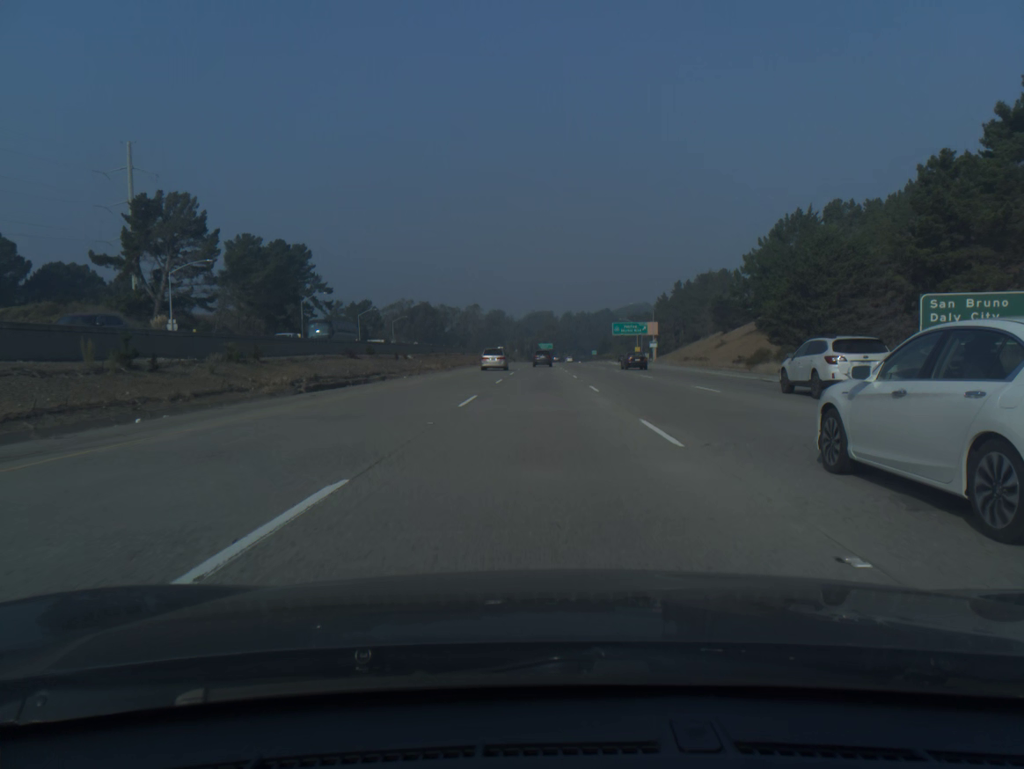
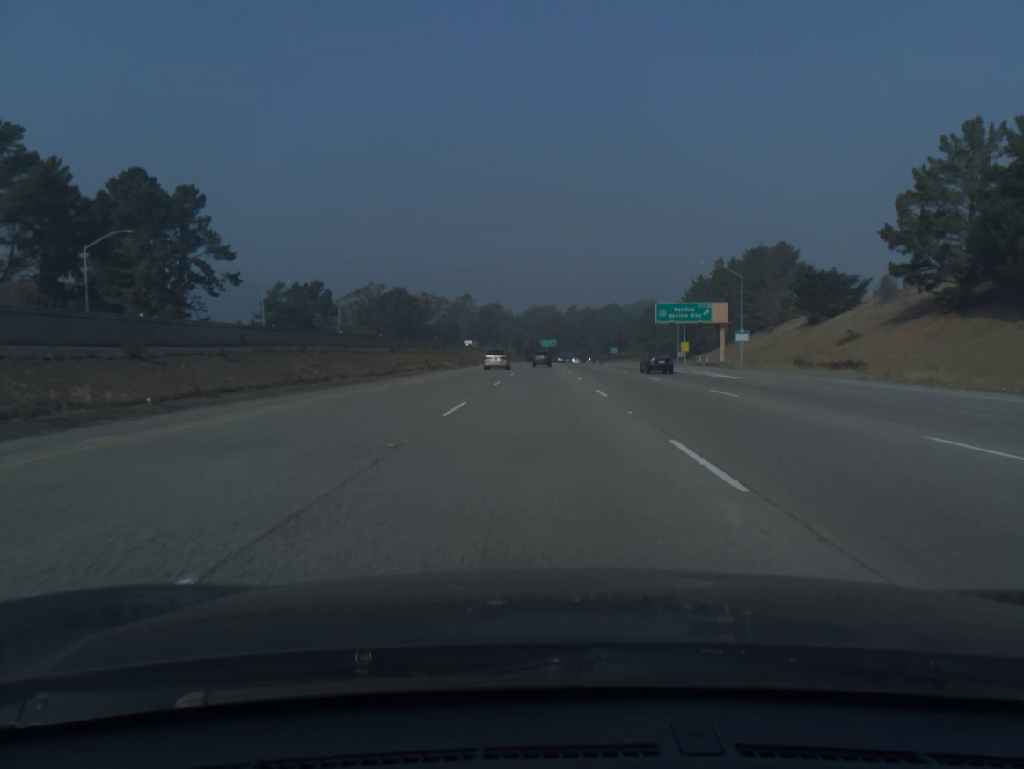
(0.0, +61.7) m; 0°
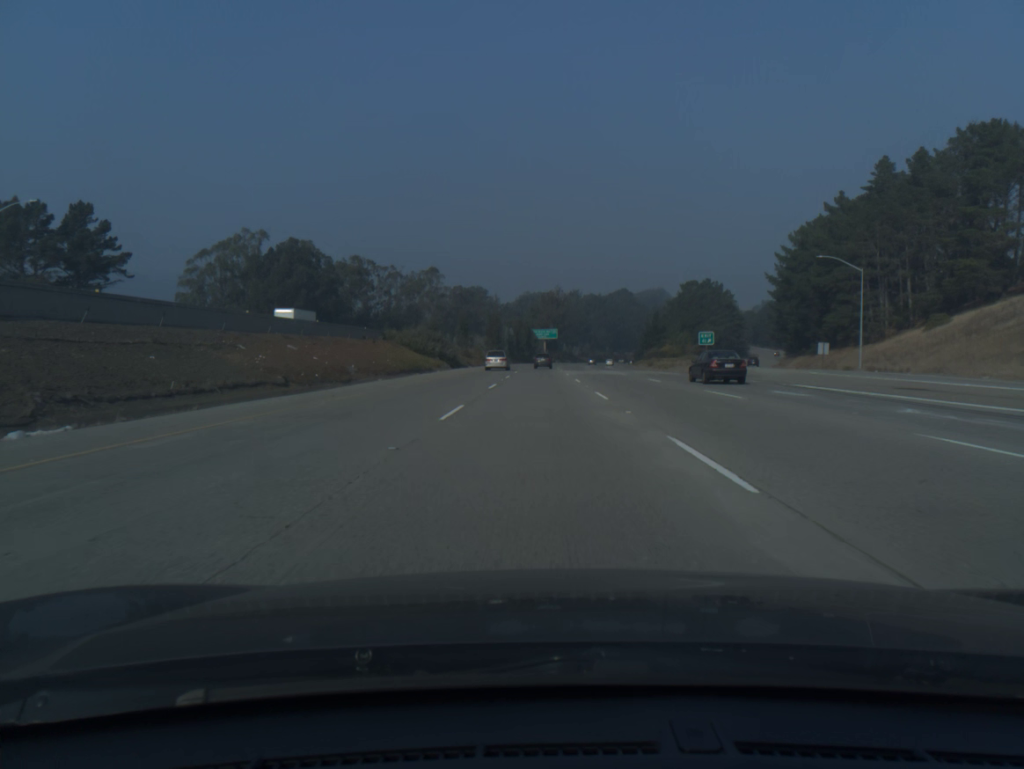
(+0.2, +102.6) m; 0°
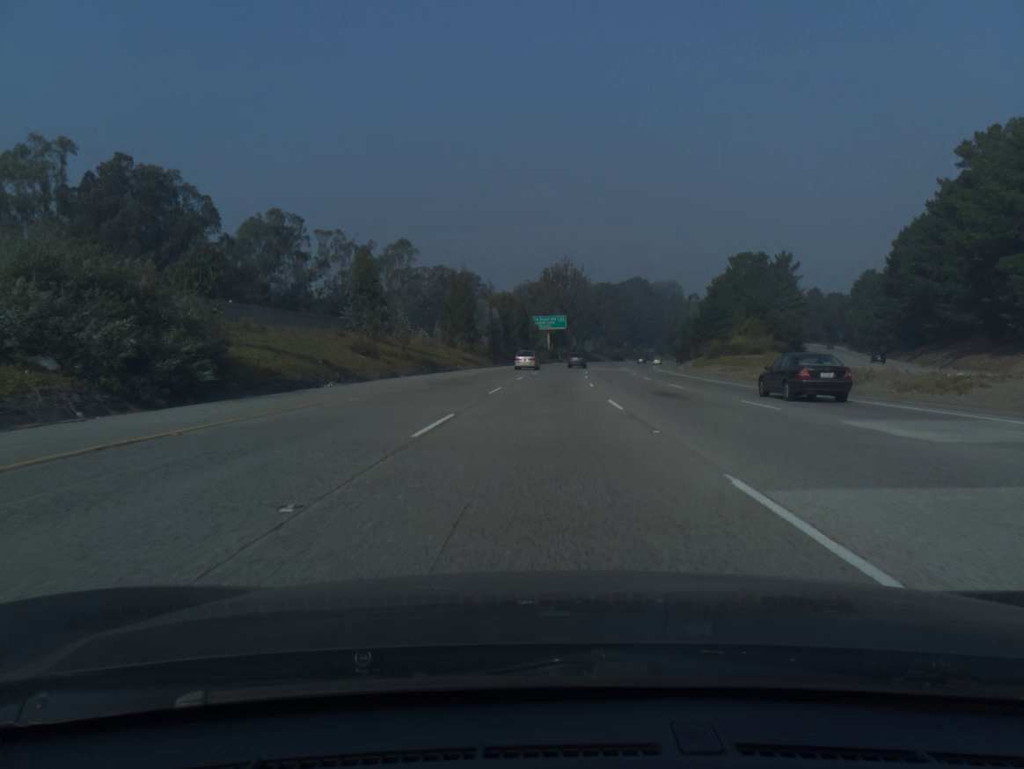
(-0.1, +61.5) m; 0°
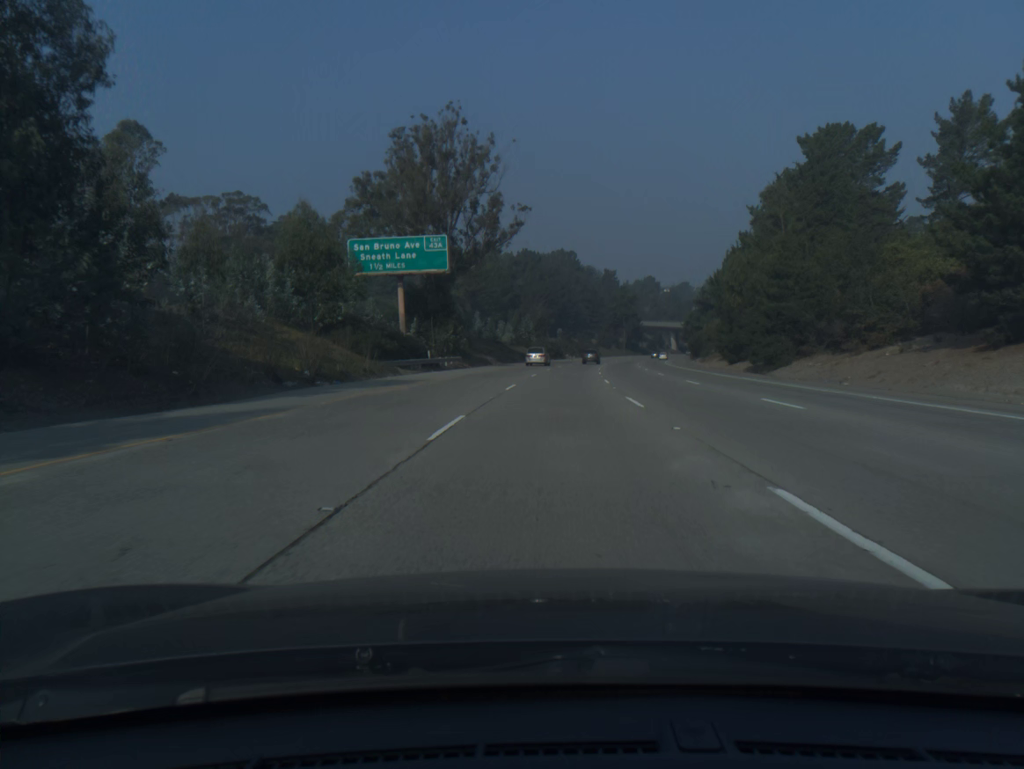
(+4.8, +102.5) m; +6°
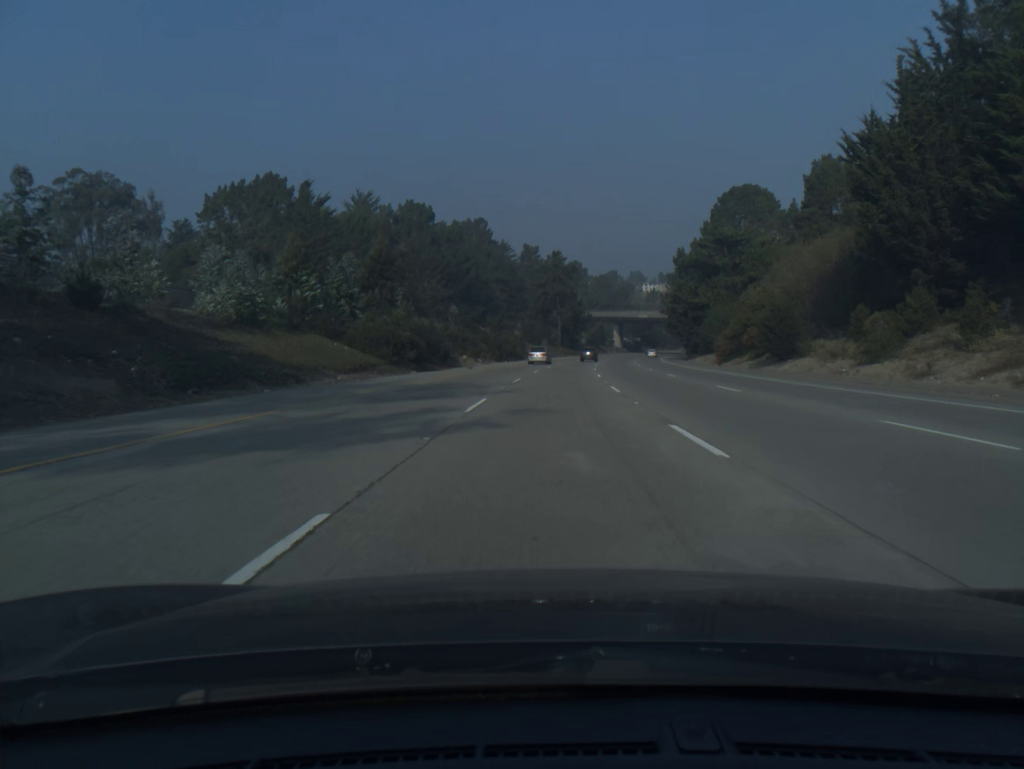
(+4.4, +82.2) m; +6°
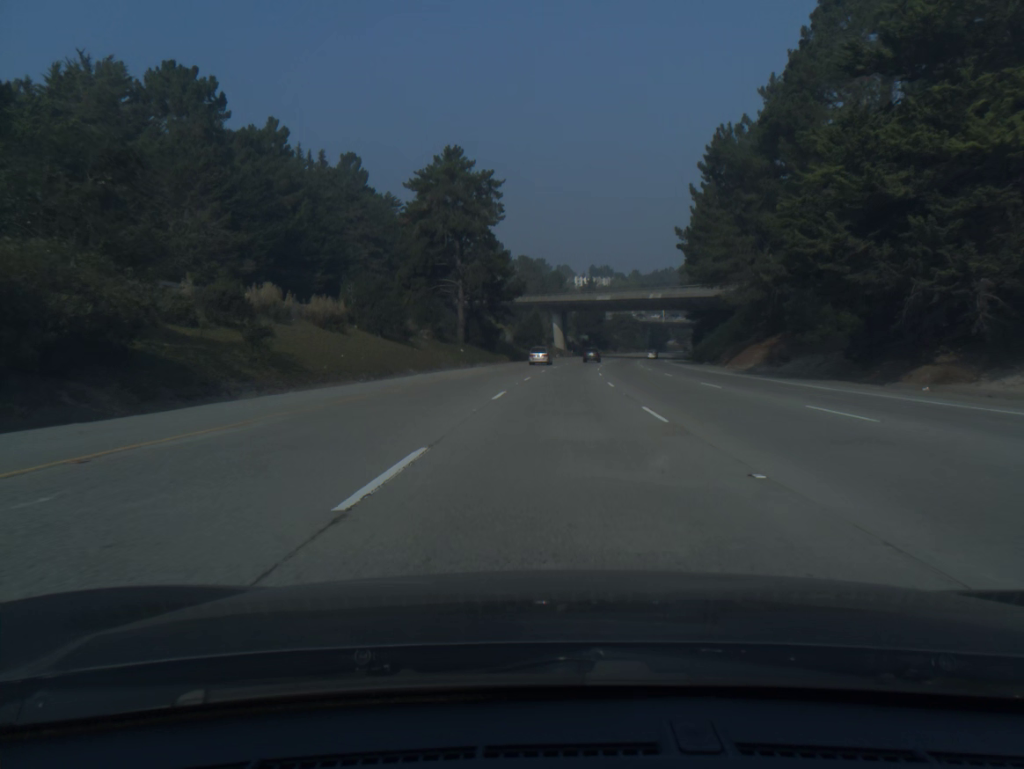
(+4.0, +82.6) m; +6°
